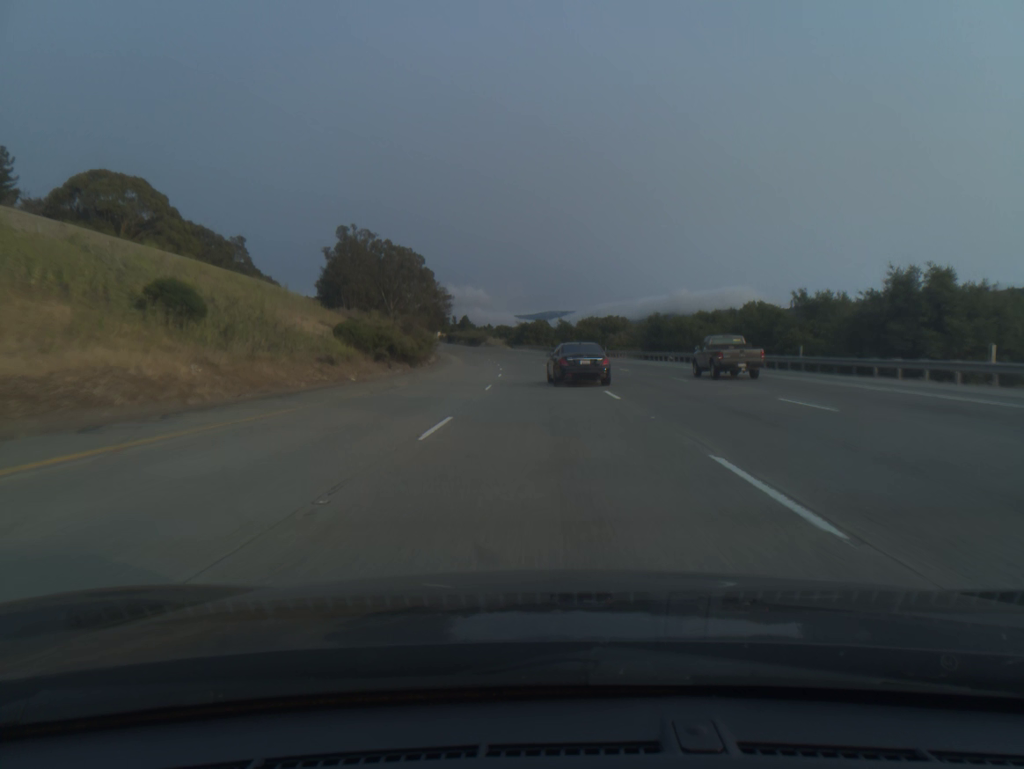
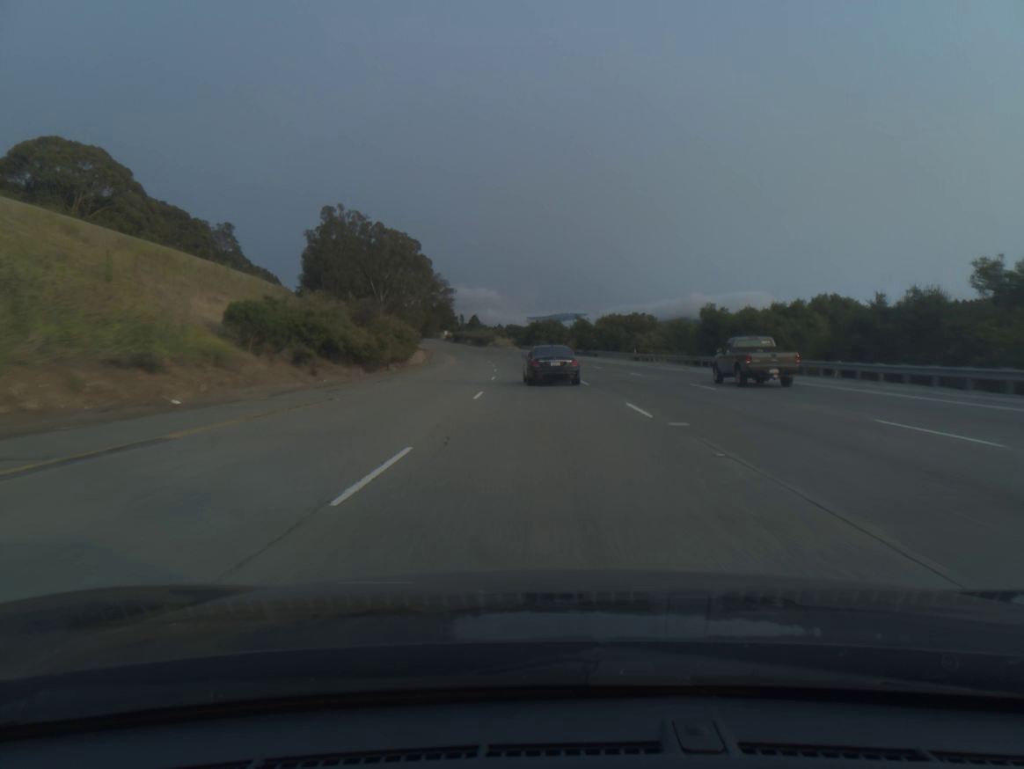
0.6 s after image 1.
(-0.1, +19.7) m; -1°
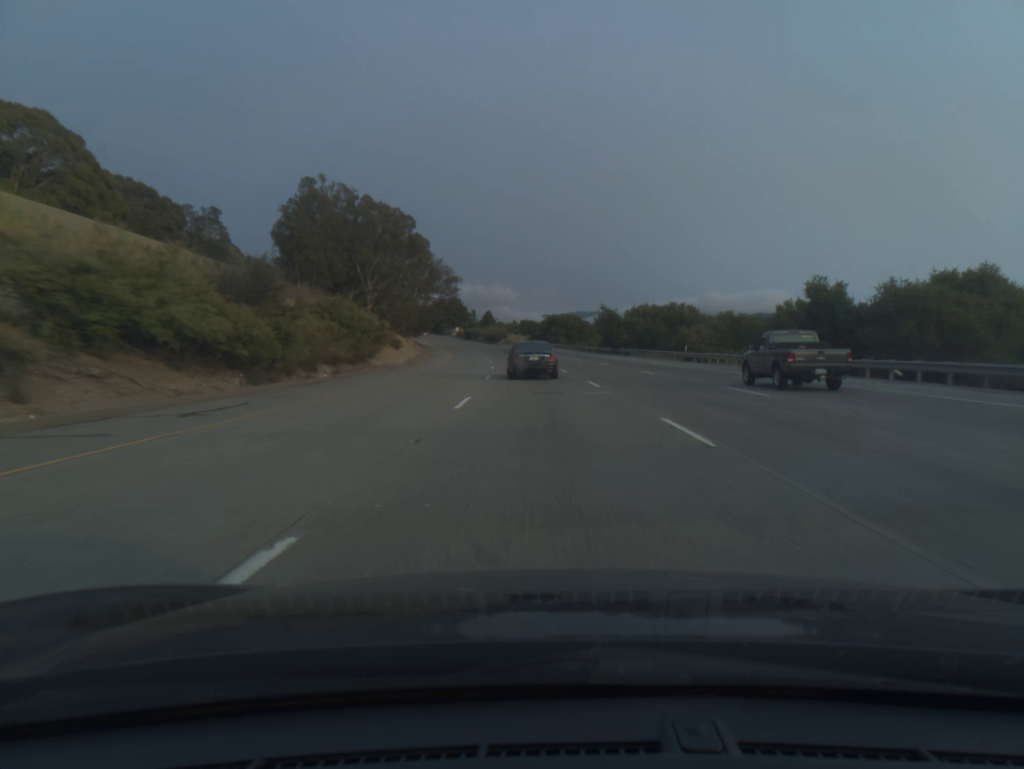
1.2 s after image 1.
(-0.2, +19.6) m; -1°
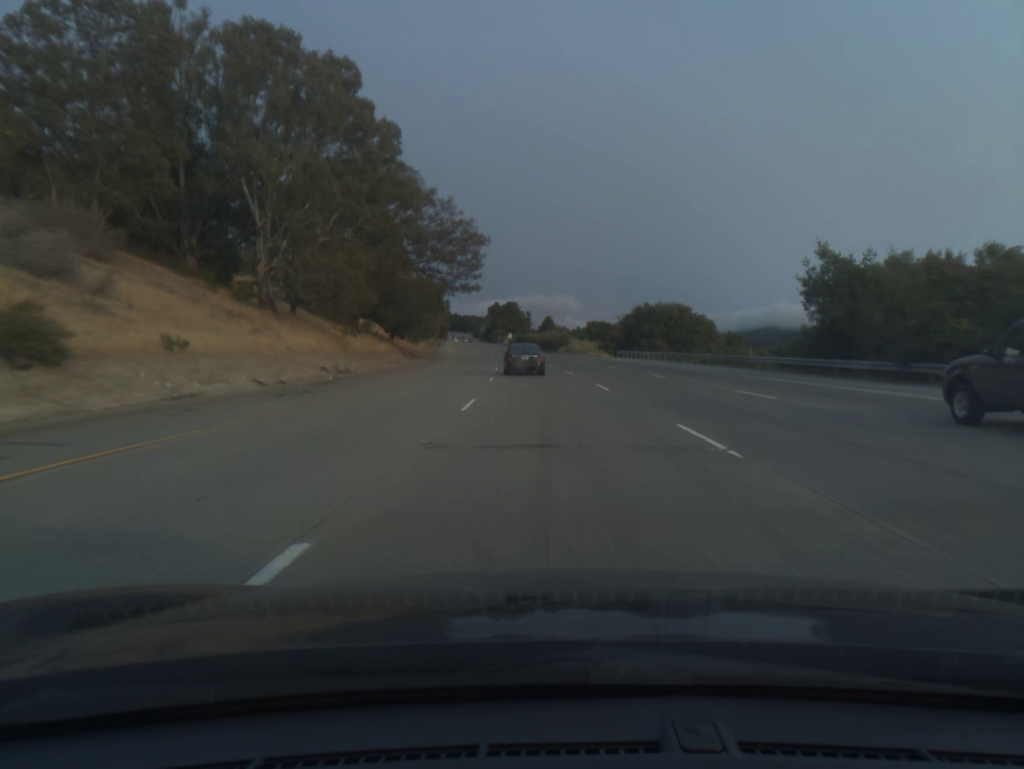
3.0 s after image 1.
(-2.4, +58.5) m; -5°
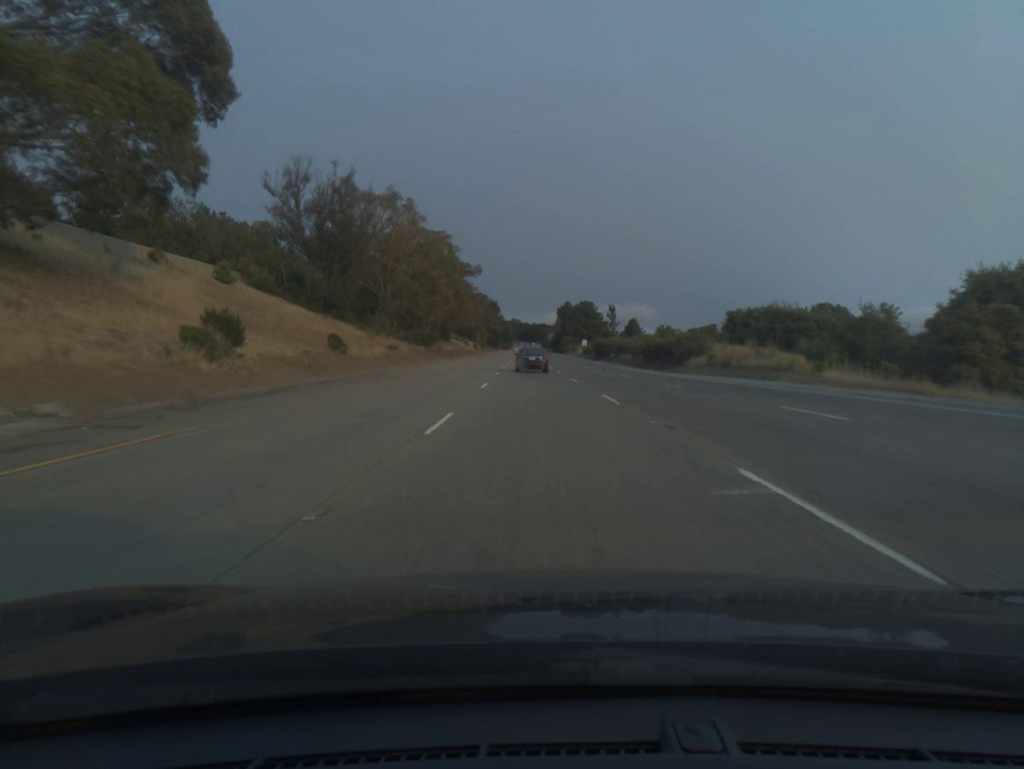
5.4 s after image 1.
(-3.4, +77.3) m; -5°
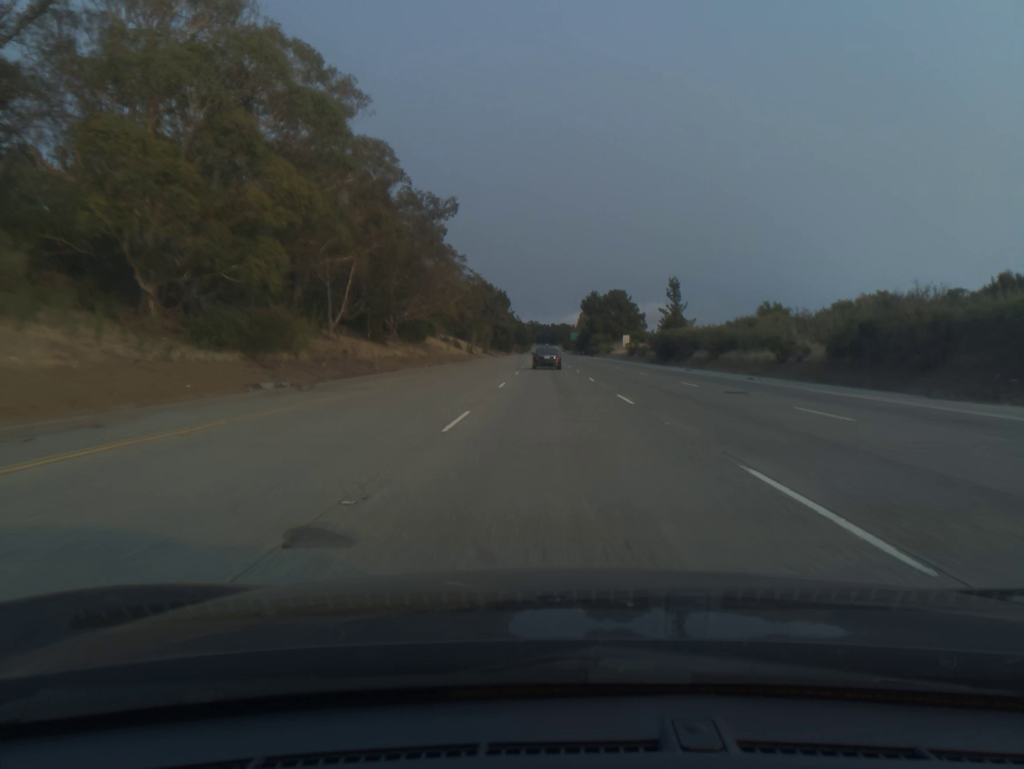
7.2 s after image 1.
(-1.5, +57.9) m; -2°
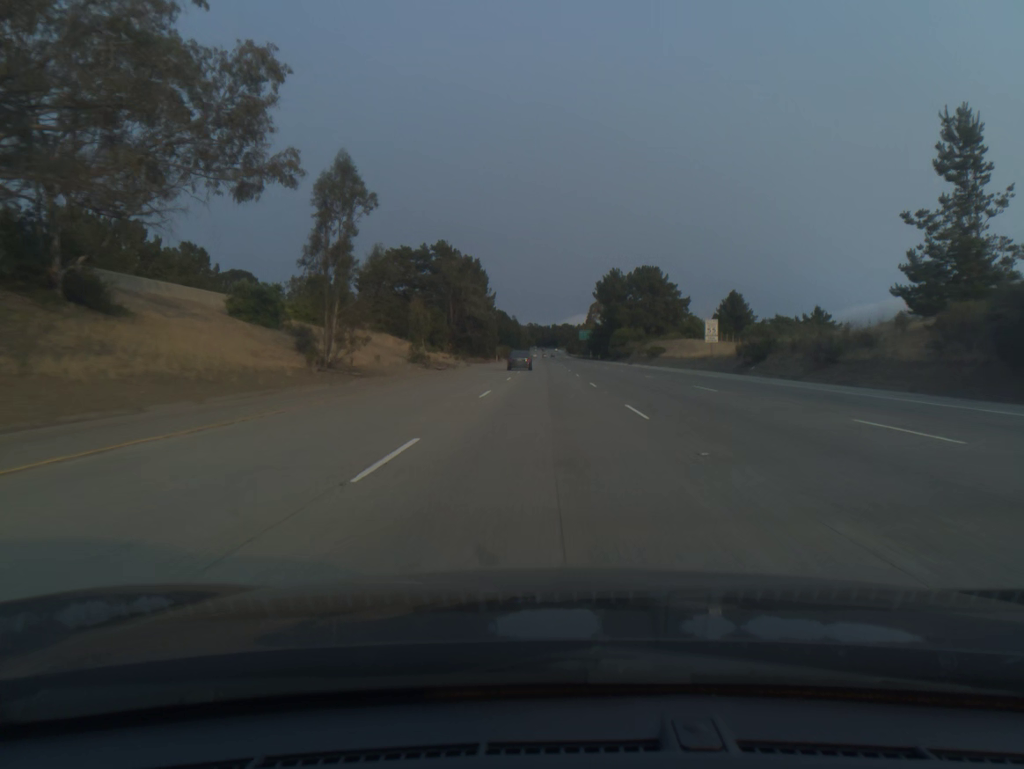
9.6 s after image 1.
(+0.4, +77.4) m; 0°
